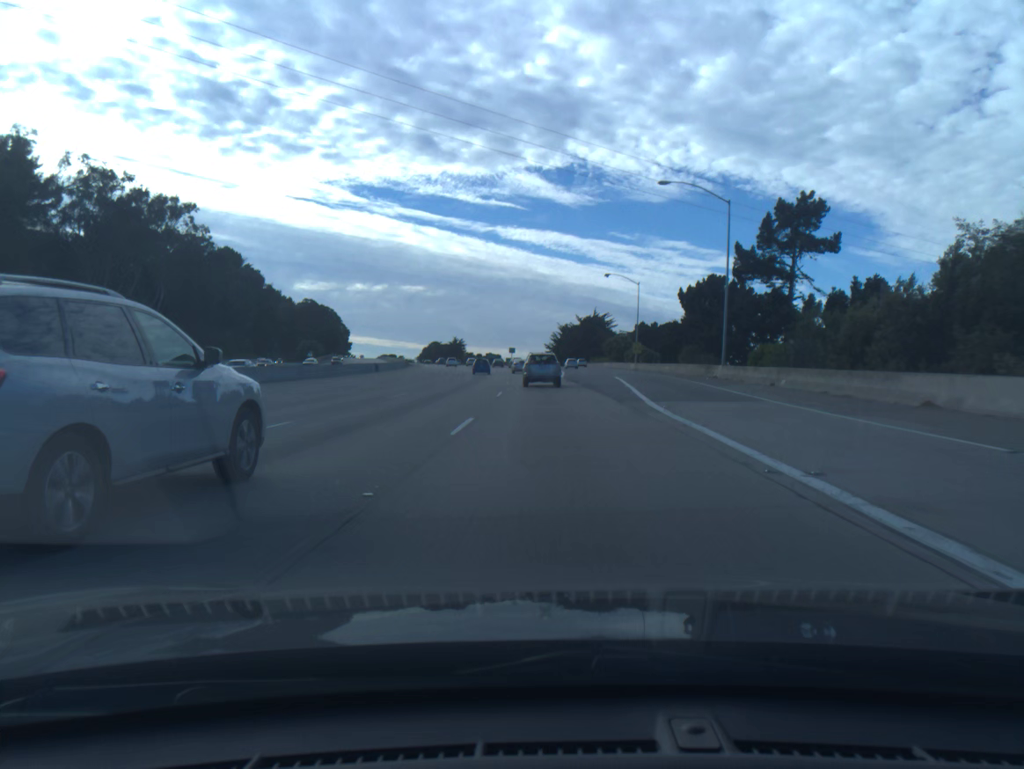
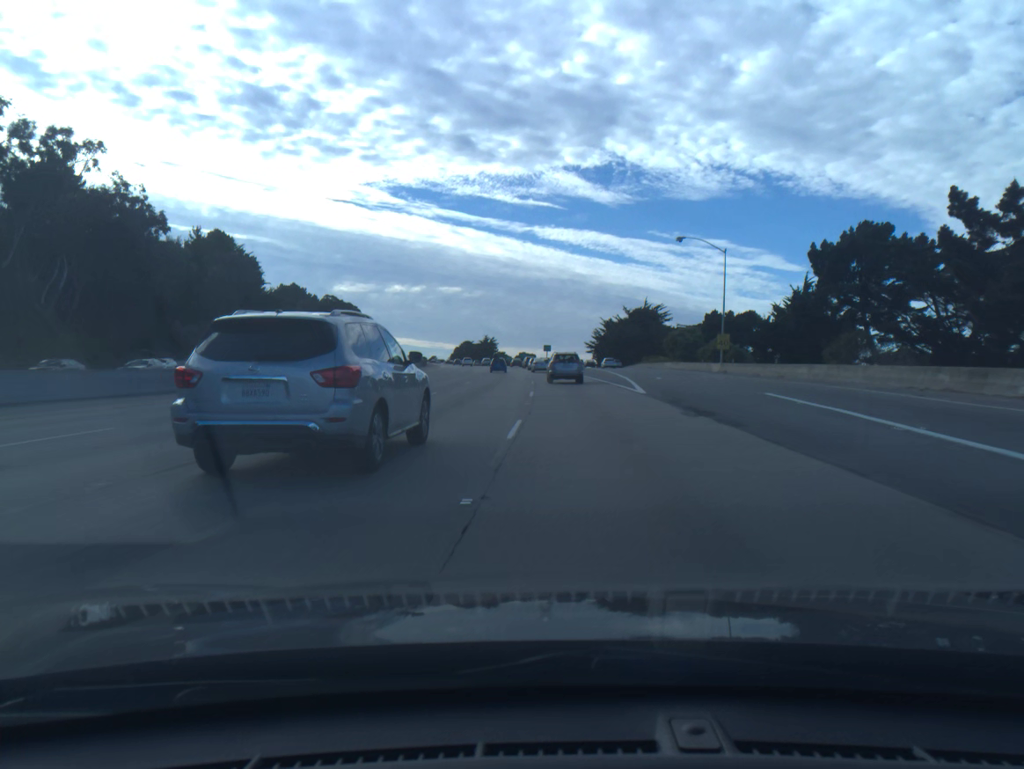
(-0.8, +30.0) m; -3°
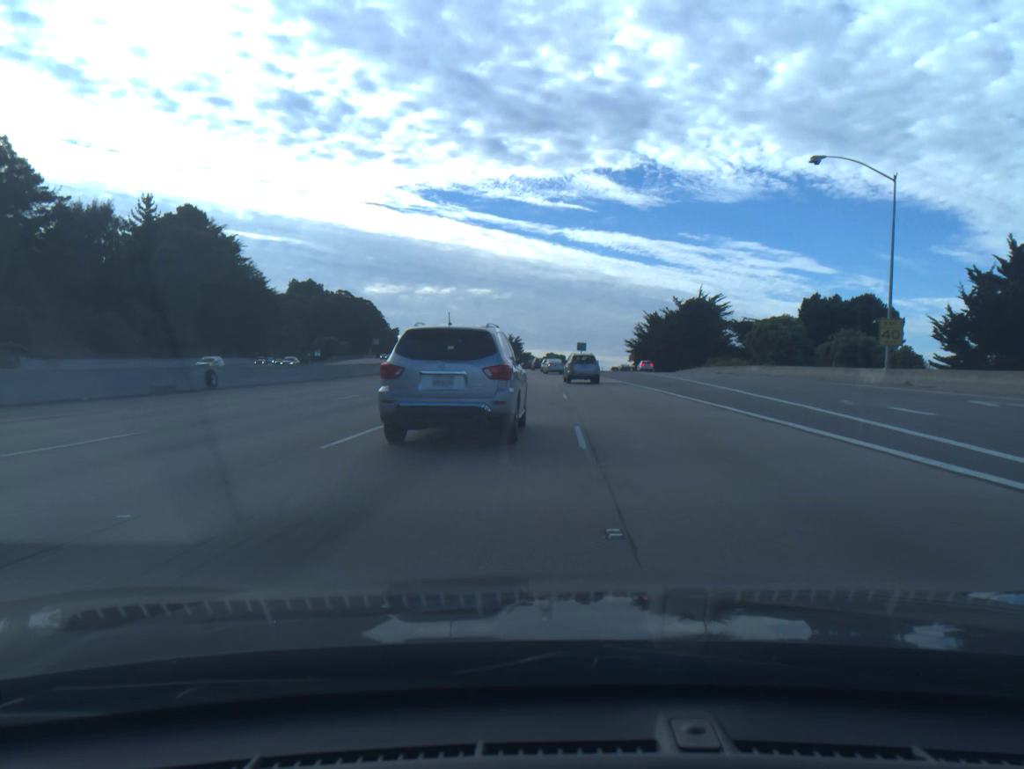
(-0.6, +30.3) m; -2°
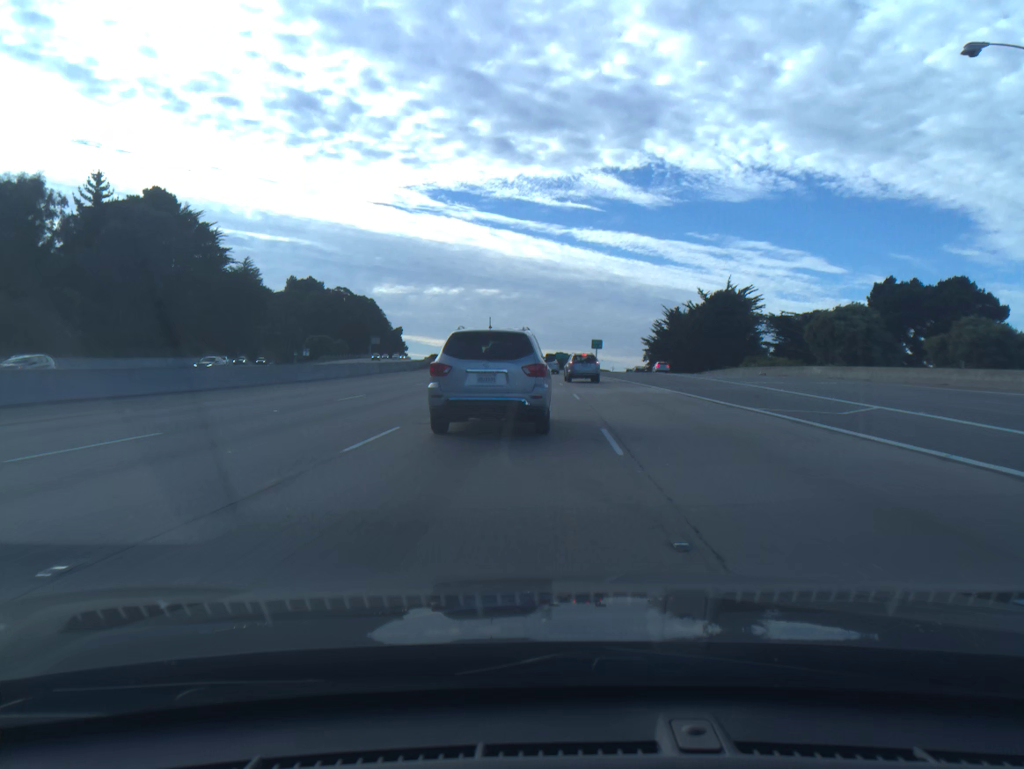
(-0.1, +15.3) m; -1°
